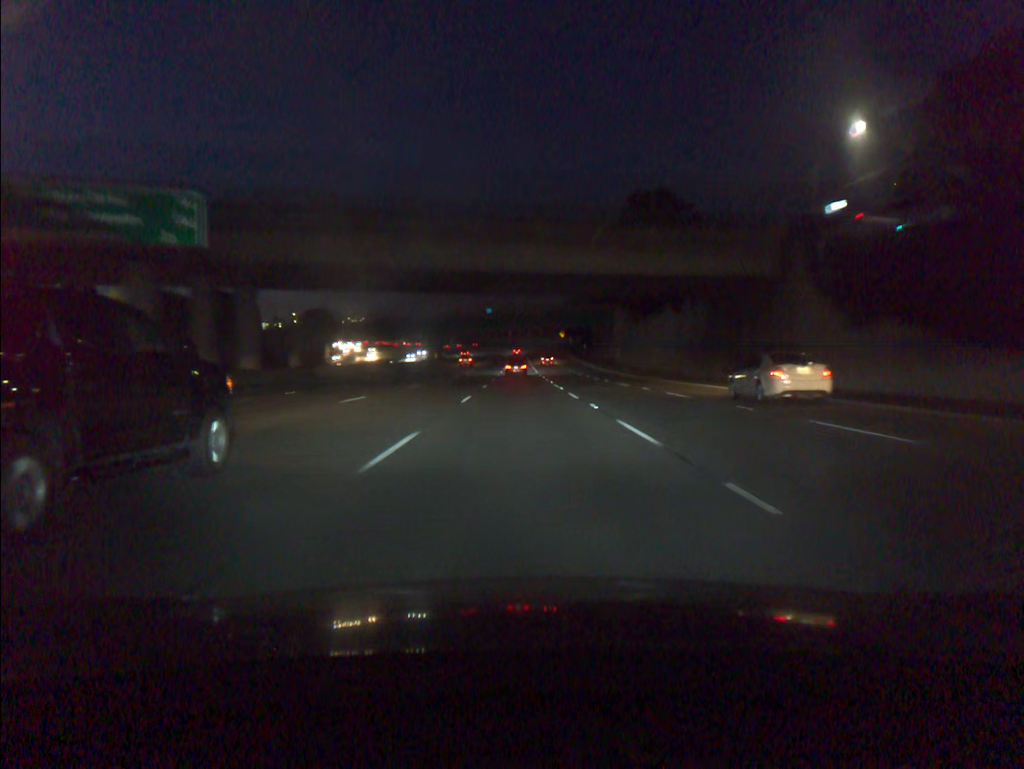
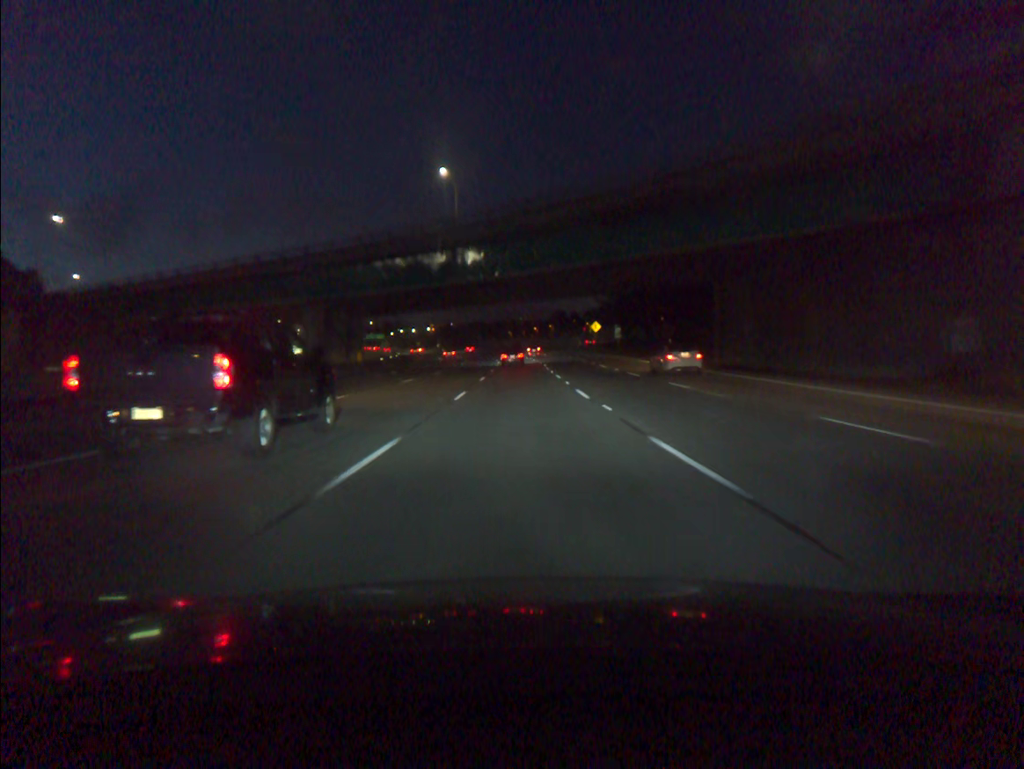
(-0.1, +87.8) m; 0°
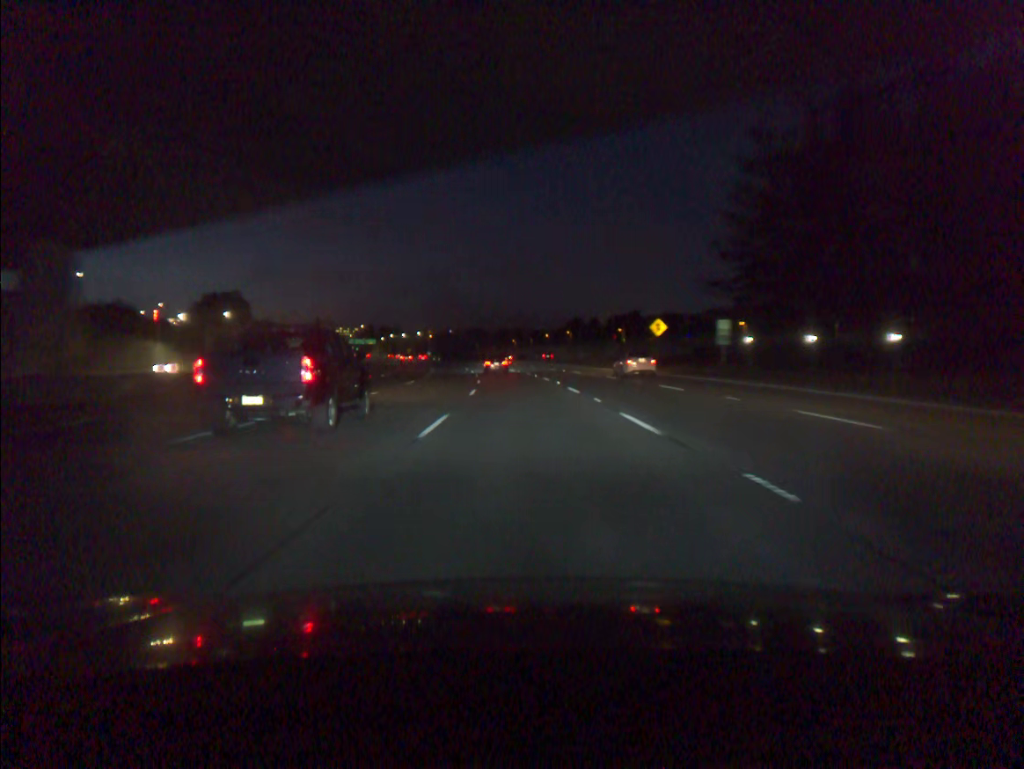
(-0.2, +52.0) m; 0°
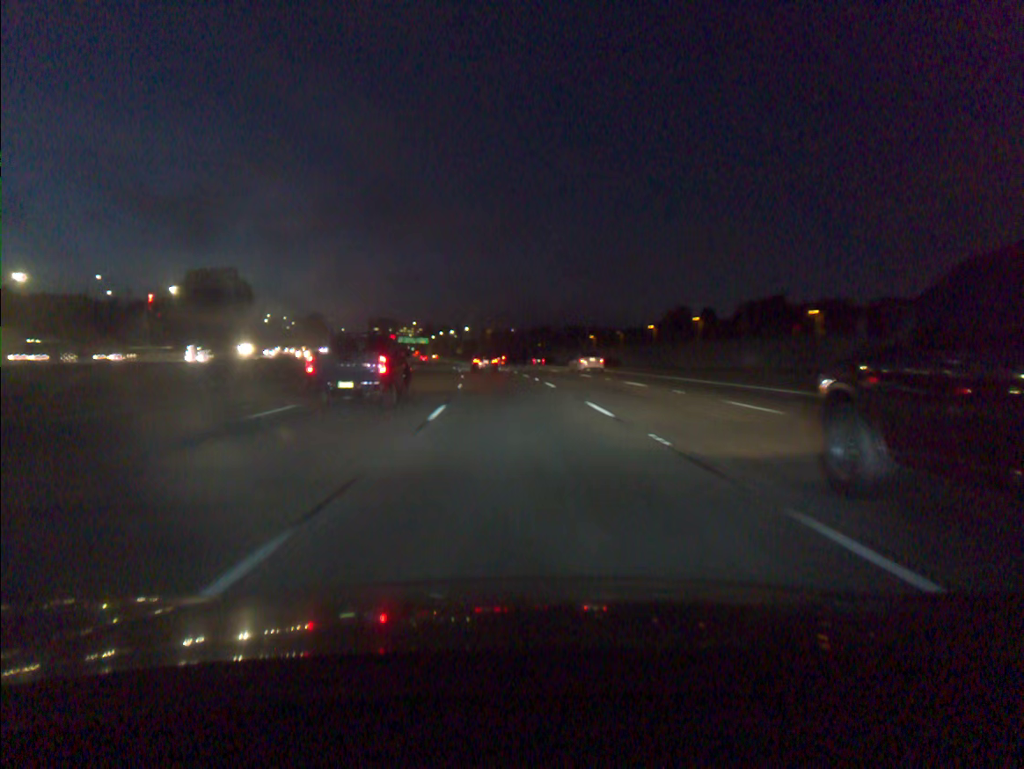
(-2.1, +67.8) m; -5°
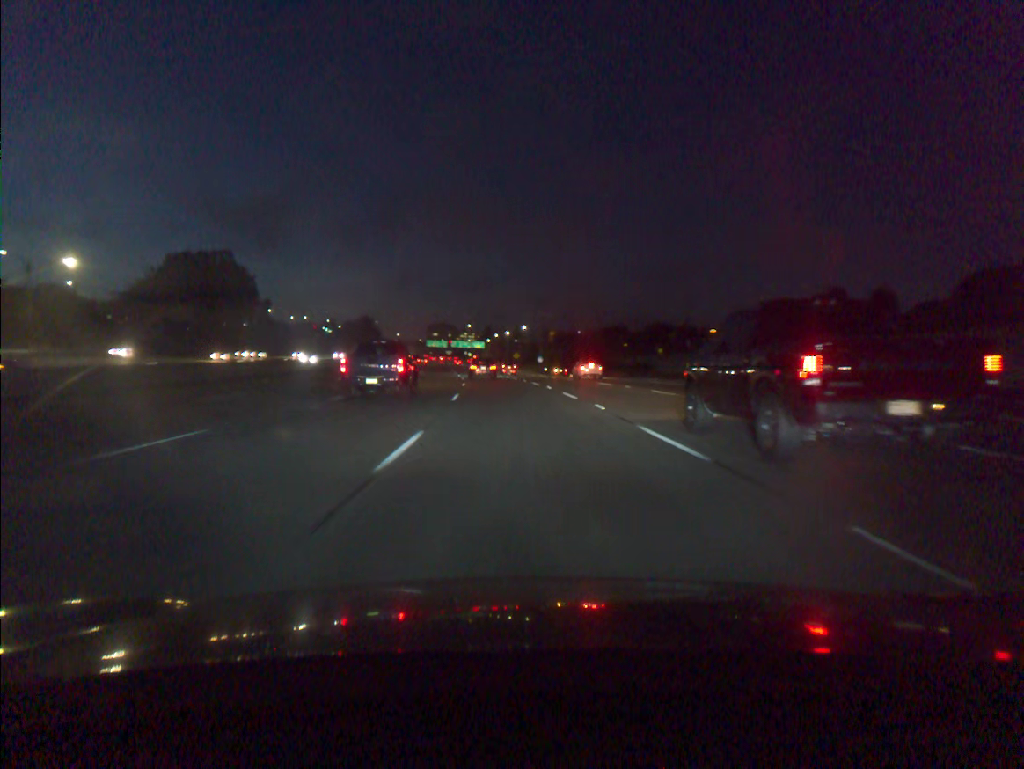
(-2.0, +49.6) m; -4°
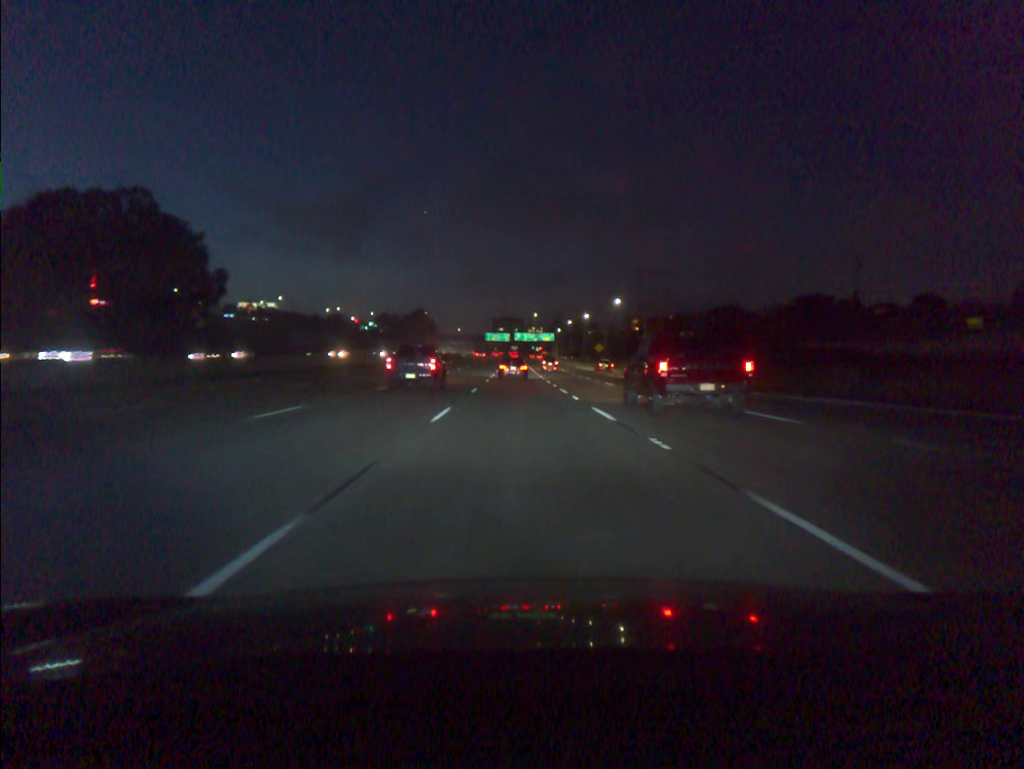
(-3.1, +64.7) m; -5°
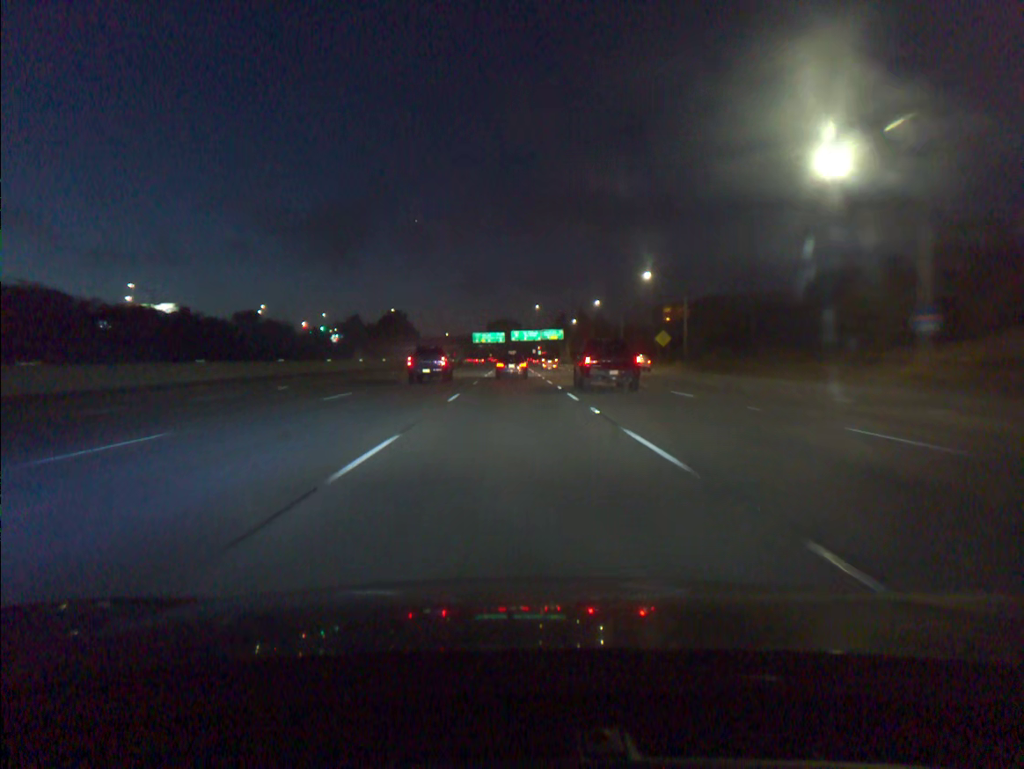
(-0.2, +79.0) m; 0°
